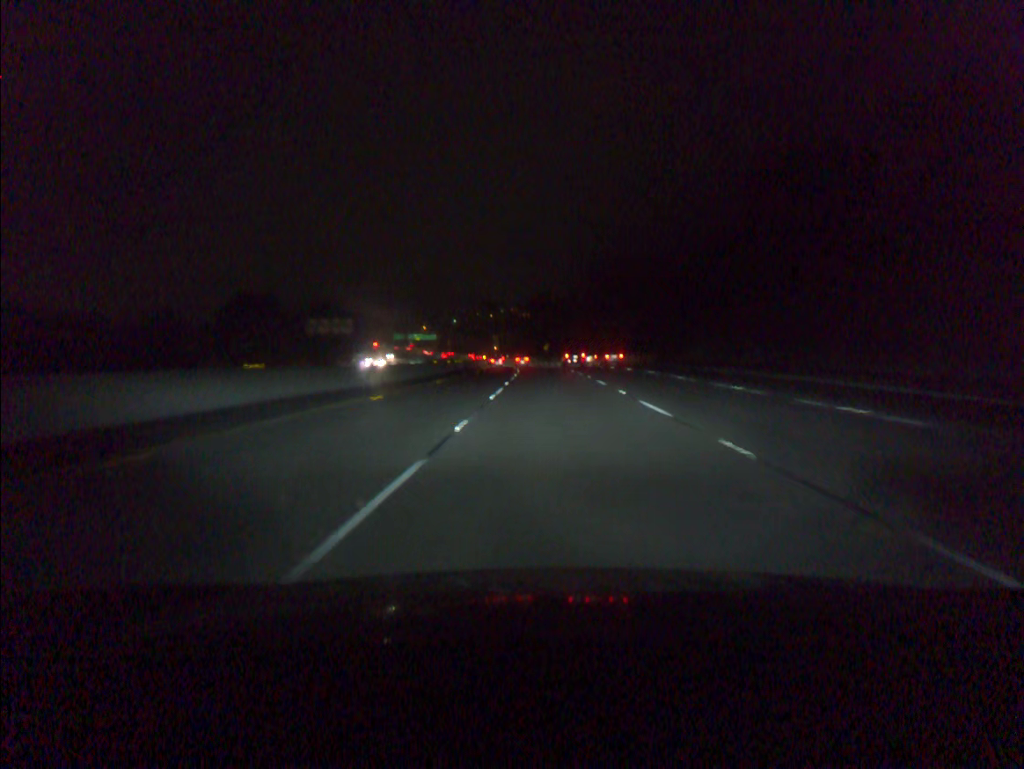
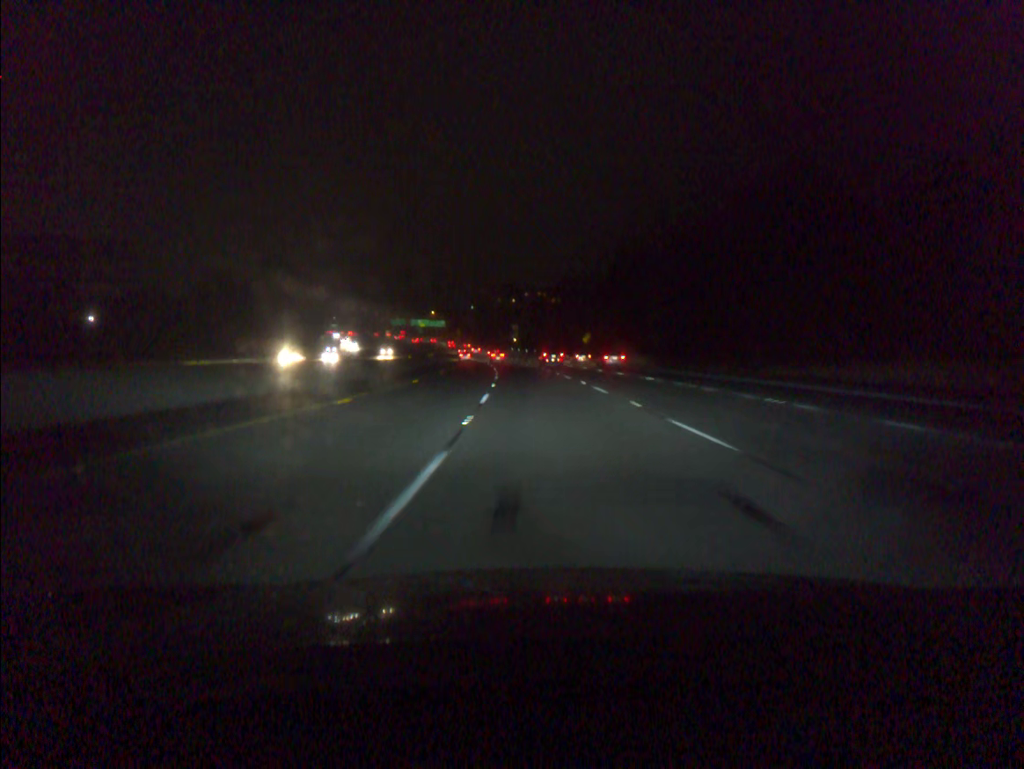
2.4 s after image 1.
(-1.0, +76.3) m; -2°
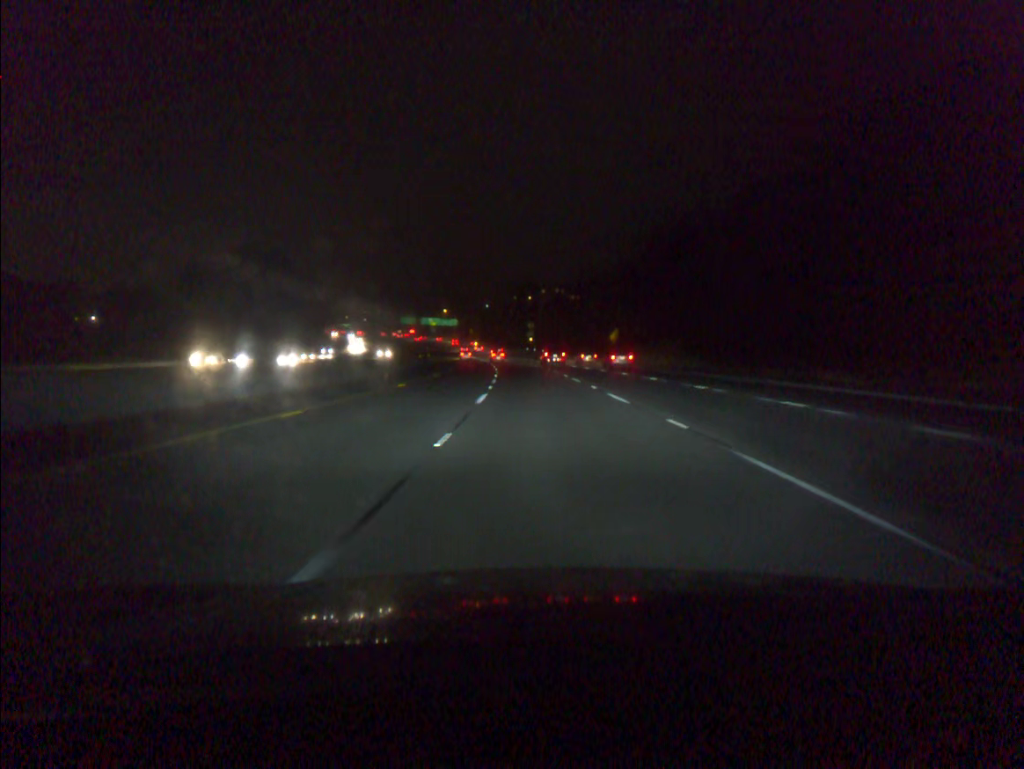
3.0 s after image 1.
(-0.2, +19.1) m; -1°
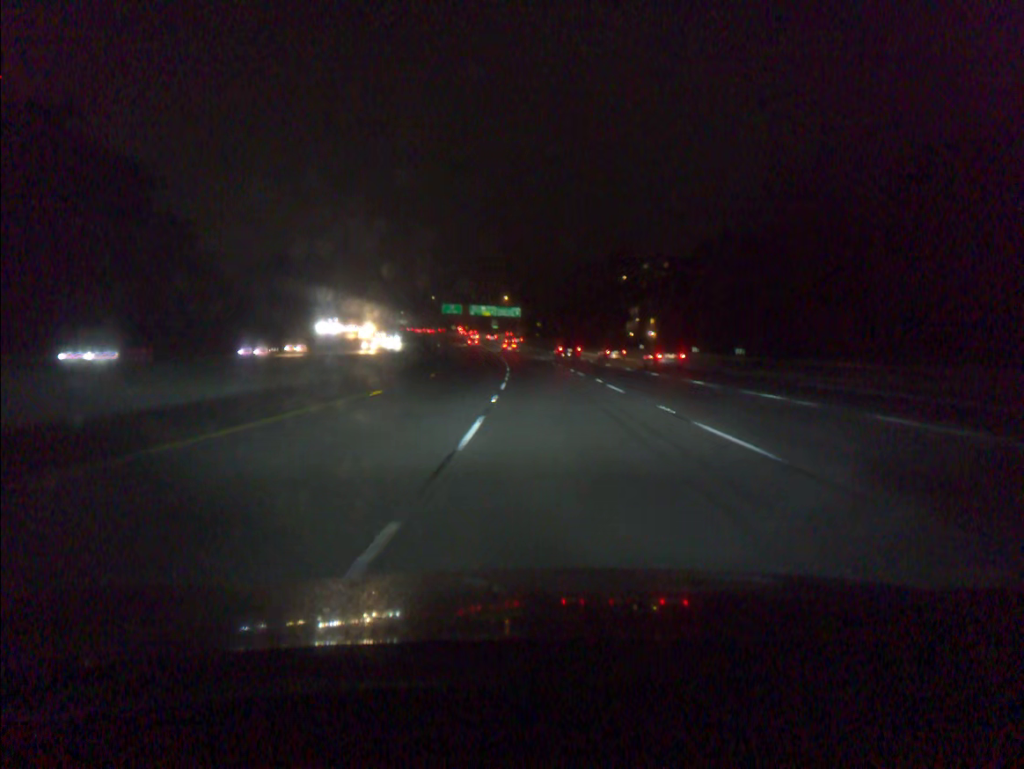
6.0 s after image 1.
(-5.2, +95.5) m; -6°
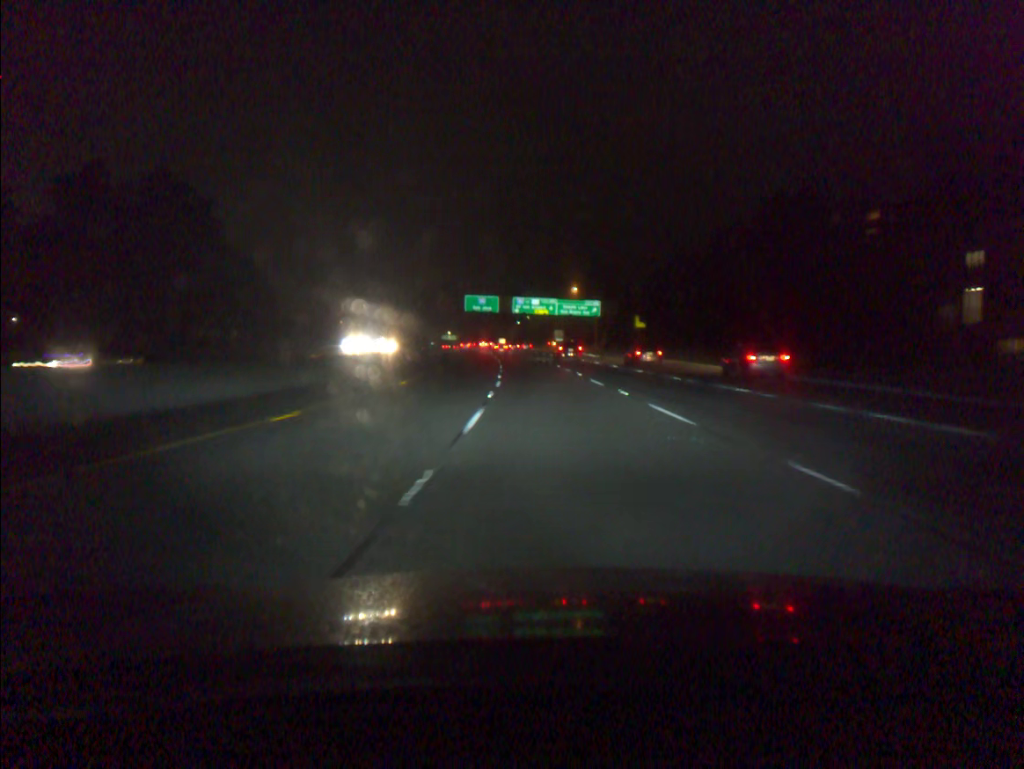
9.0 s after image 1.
(-4.1, +95.5) m; -5°
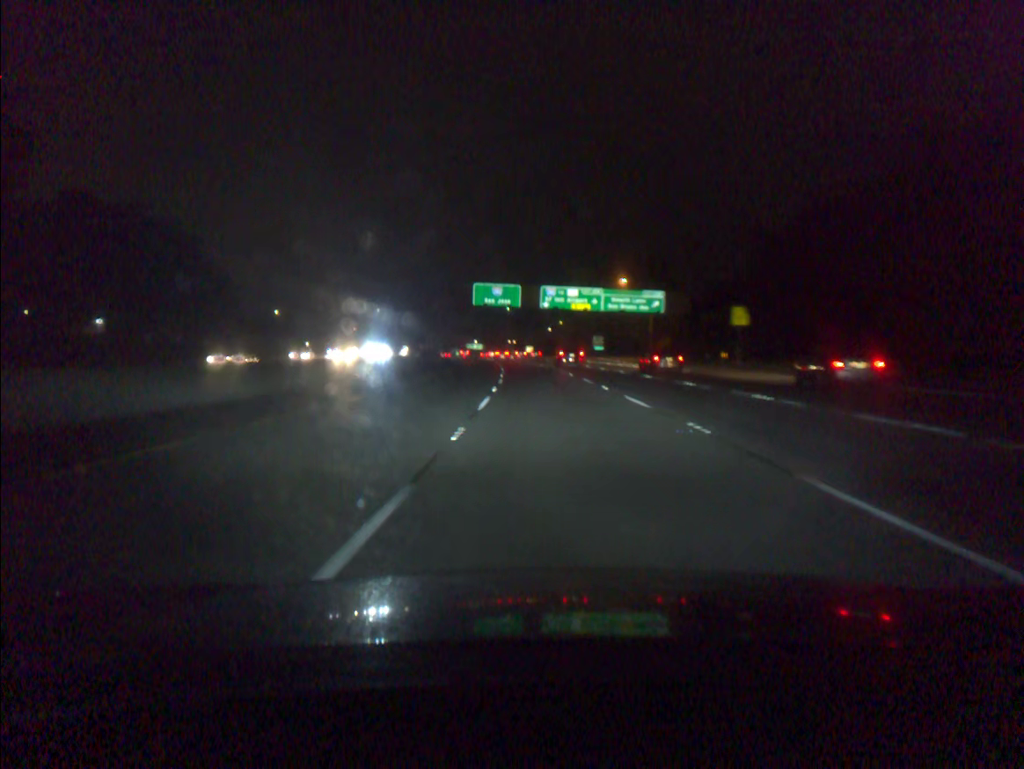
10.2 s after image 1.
(-0.8, +38.0) m; -2°
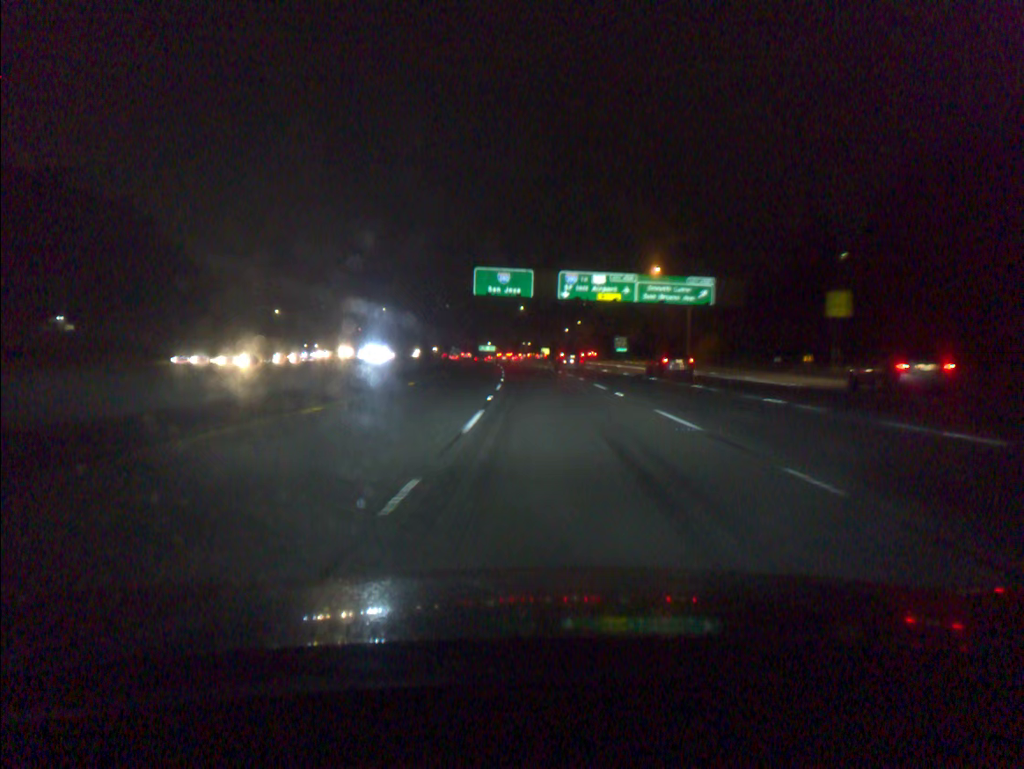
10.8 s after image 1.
(-0.2, +18.9) m; -1°
